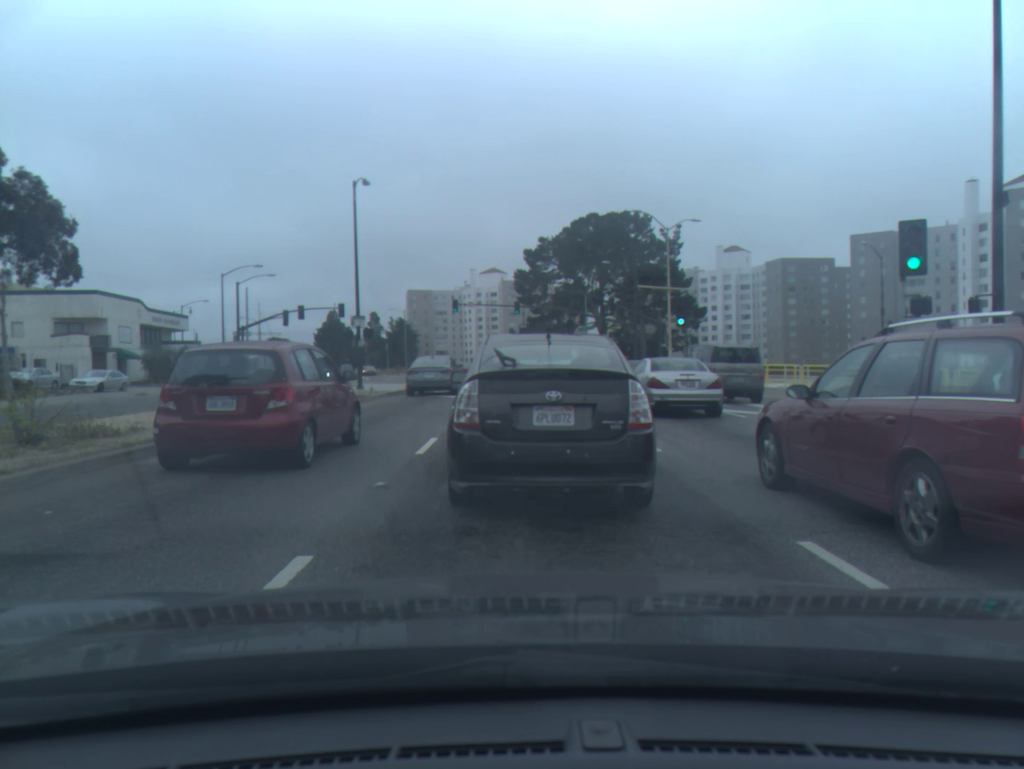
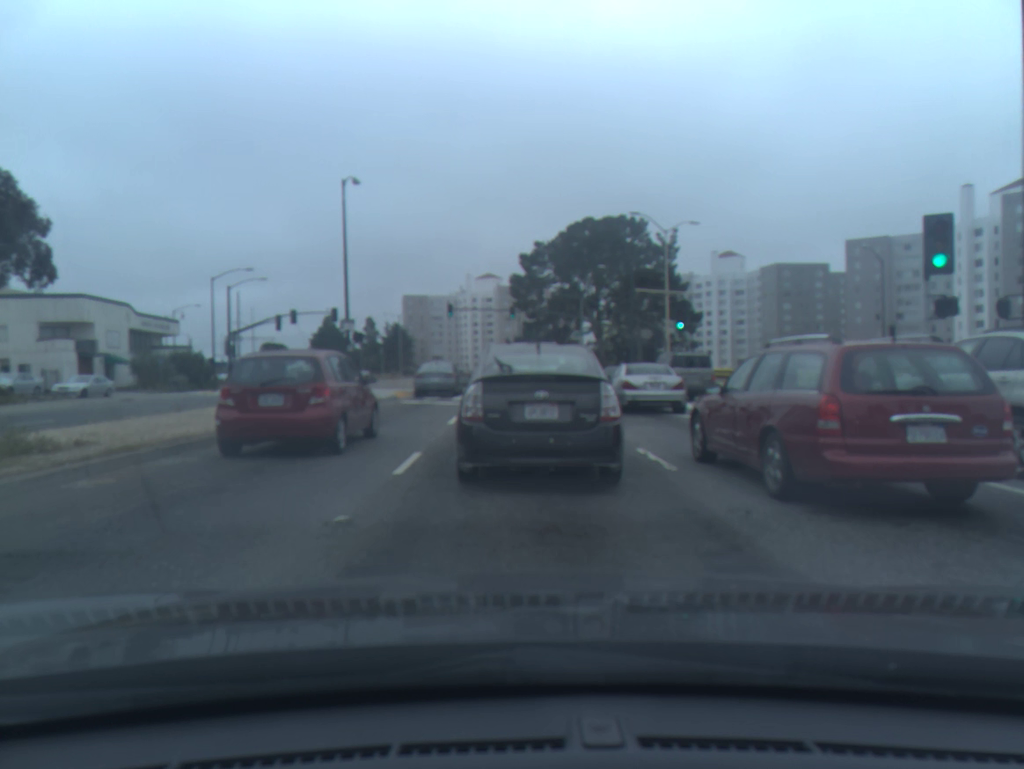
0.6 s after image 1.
(0.0, +1.4) m; 0°
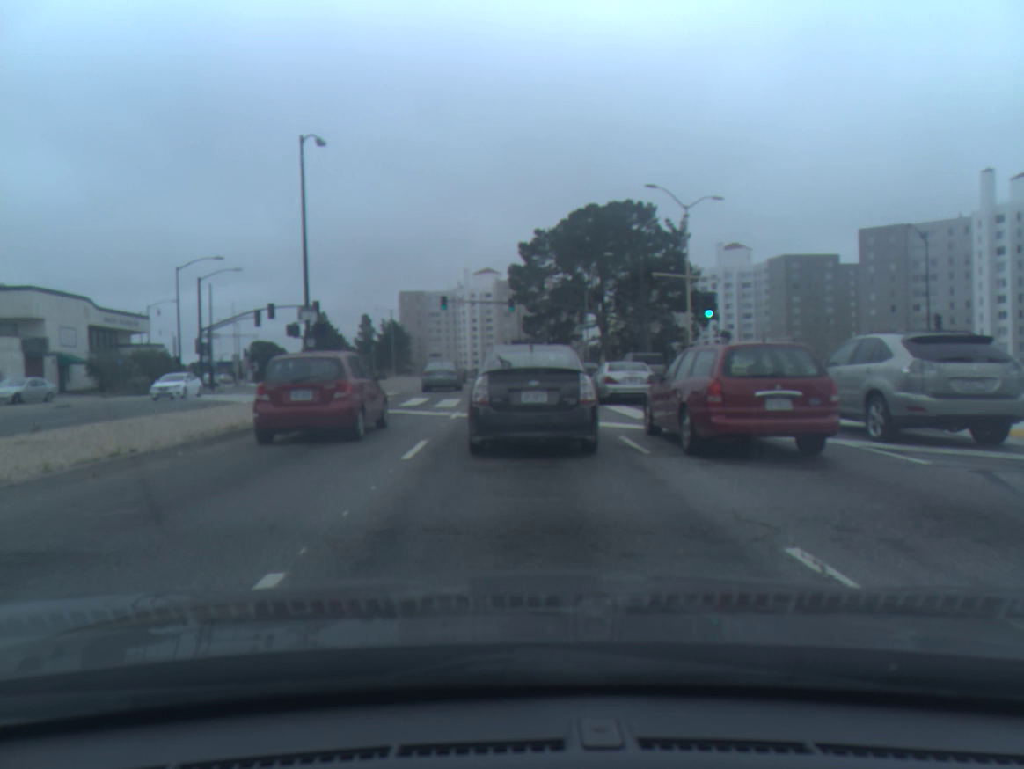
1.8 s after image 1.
(0.0, +6.1) m; -1°
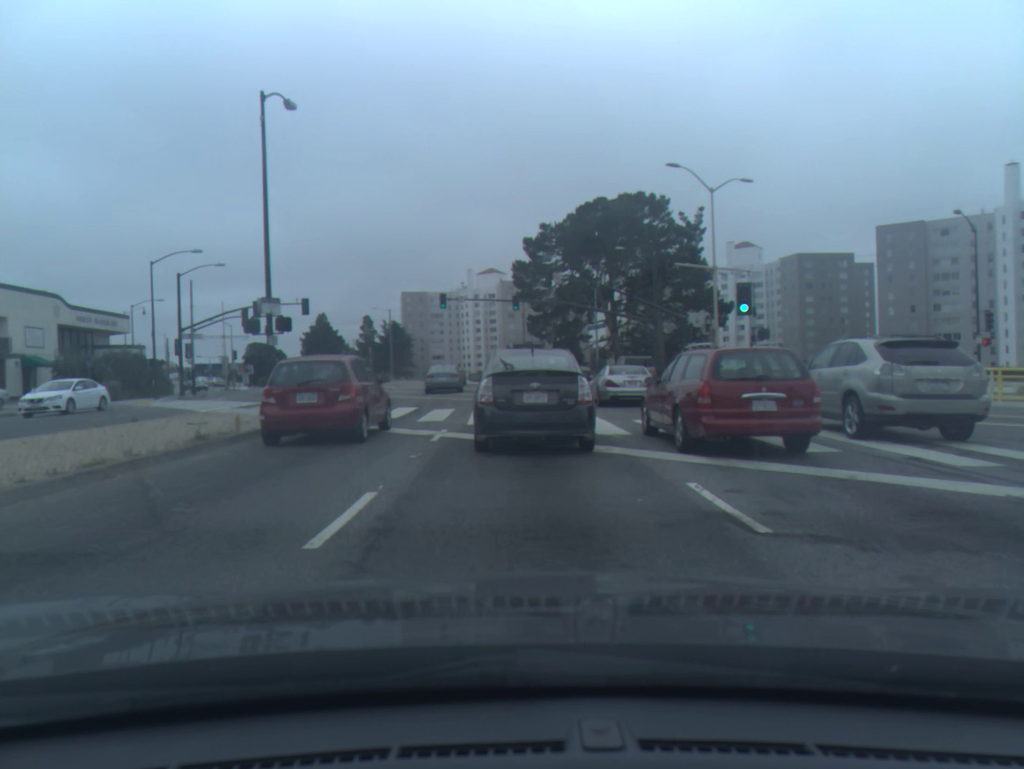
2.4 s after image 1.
(0.0, +4.6) m; 0°
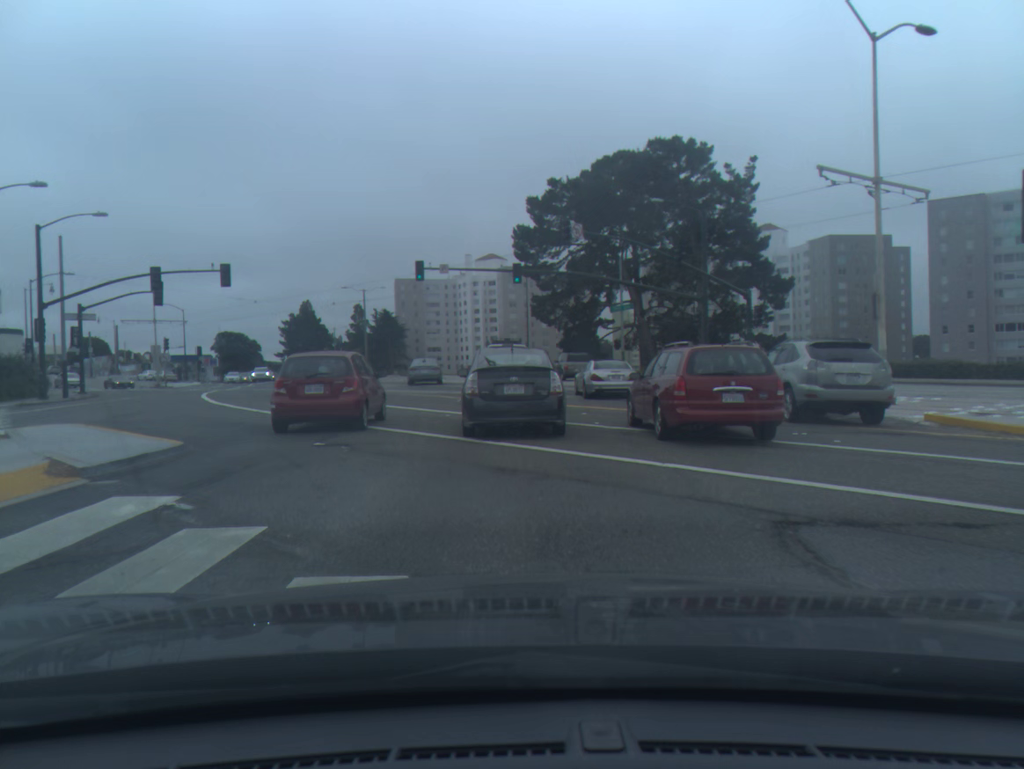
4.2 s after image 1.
(0.0, +17.3) m; 0°
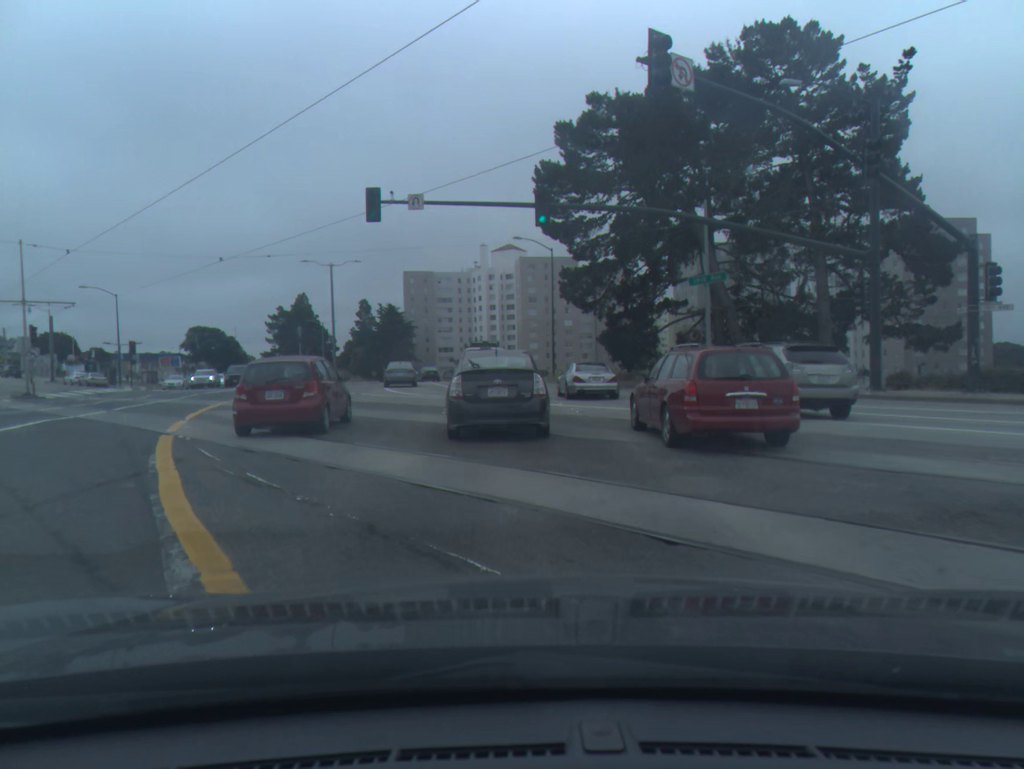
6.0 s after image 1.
(-0.3, +21.9) m; -1°
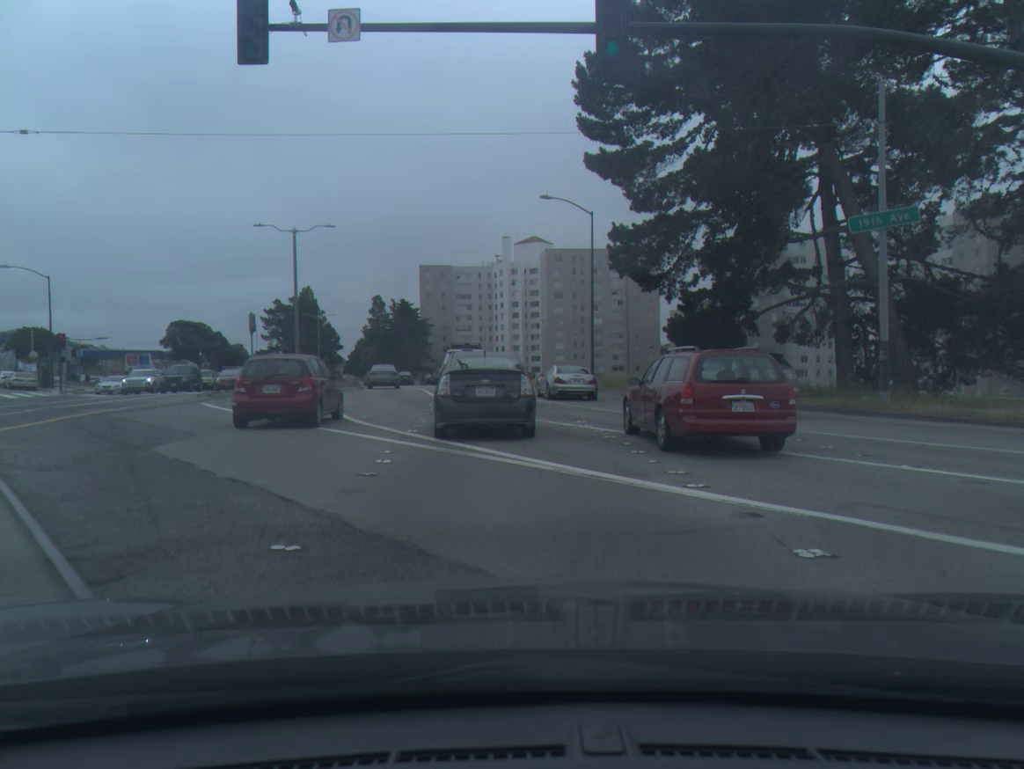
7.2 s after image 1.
(-0.2, +15.9) m; -2°
